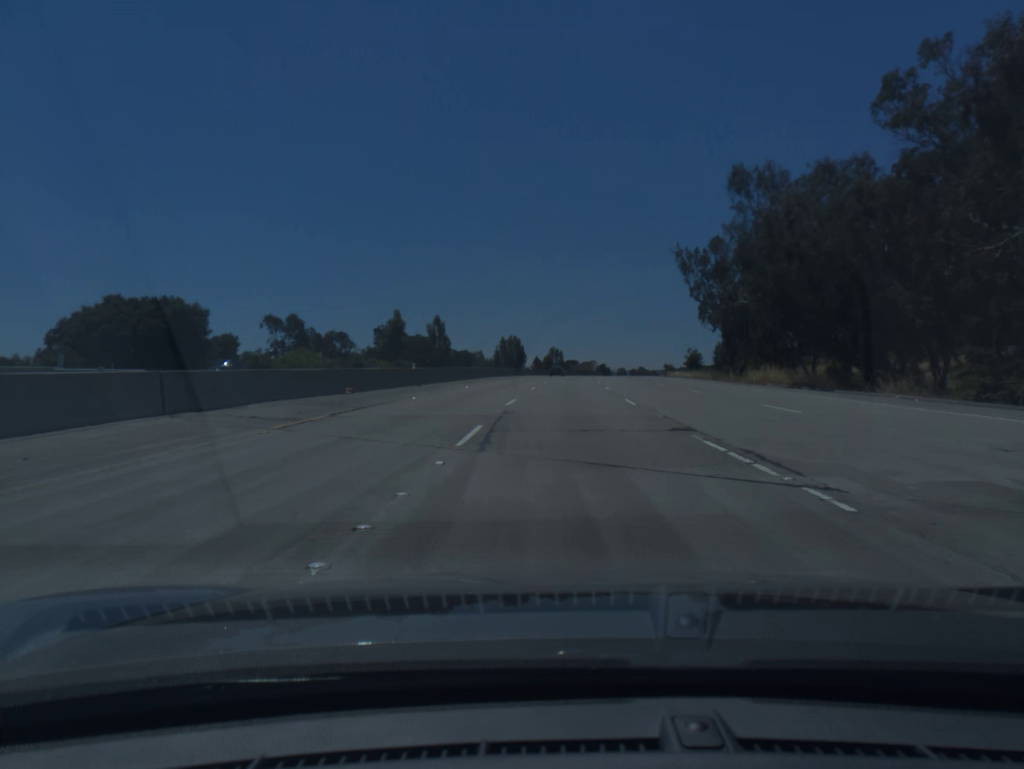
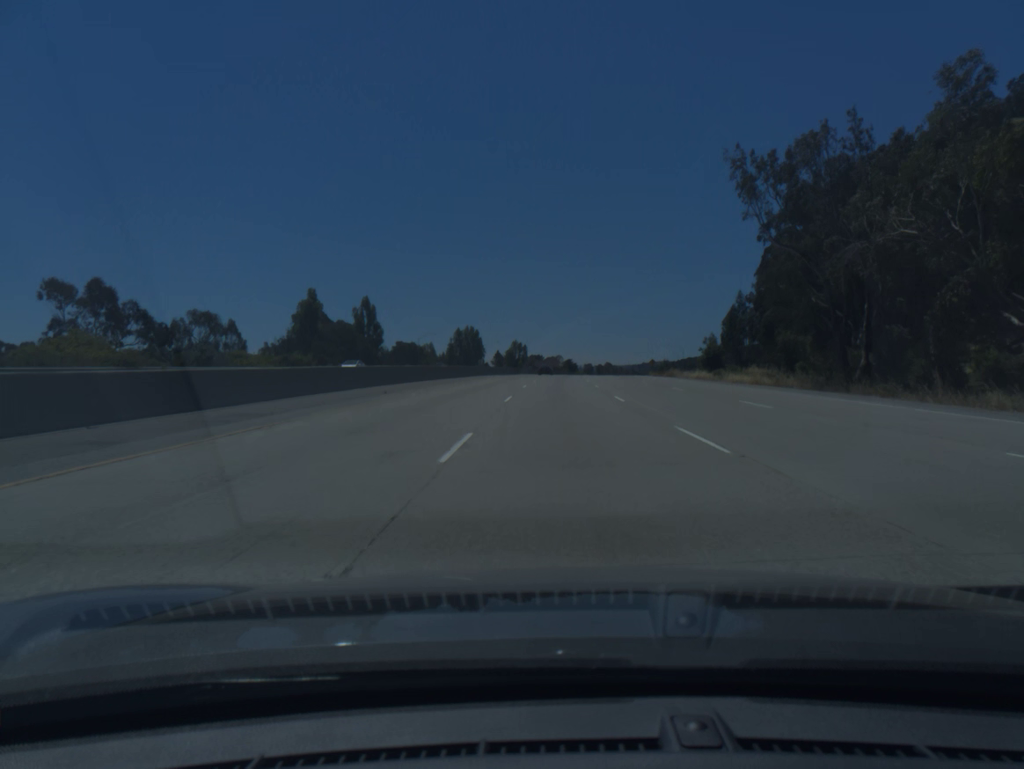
(+0.9, +41.5) m; +3°
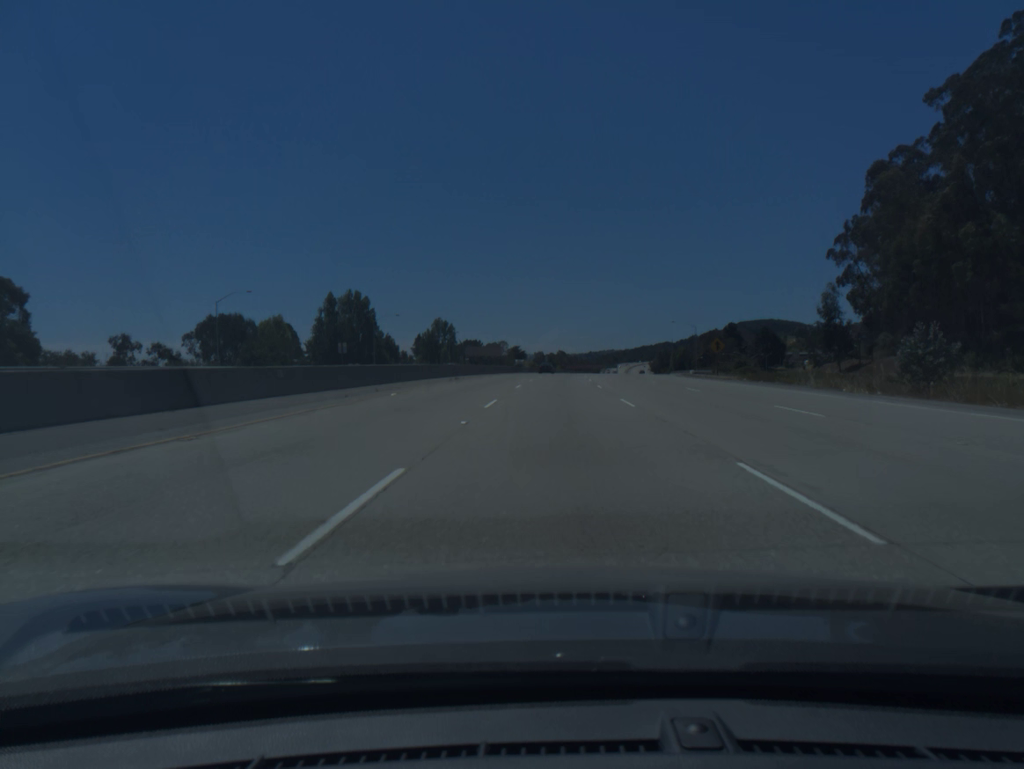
(+3.8, +104.5) m; +4°
